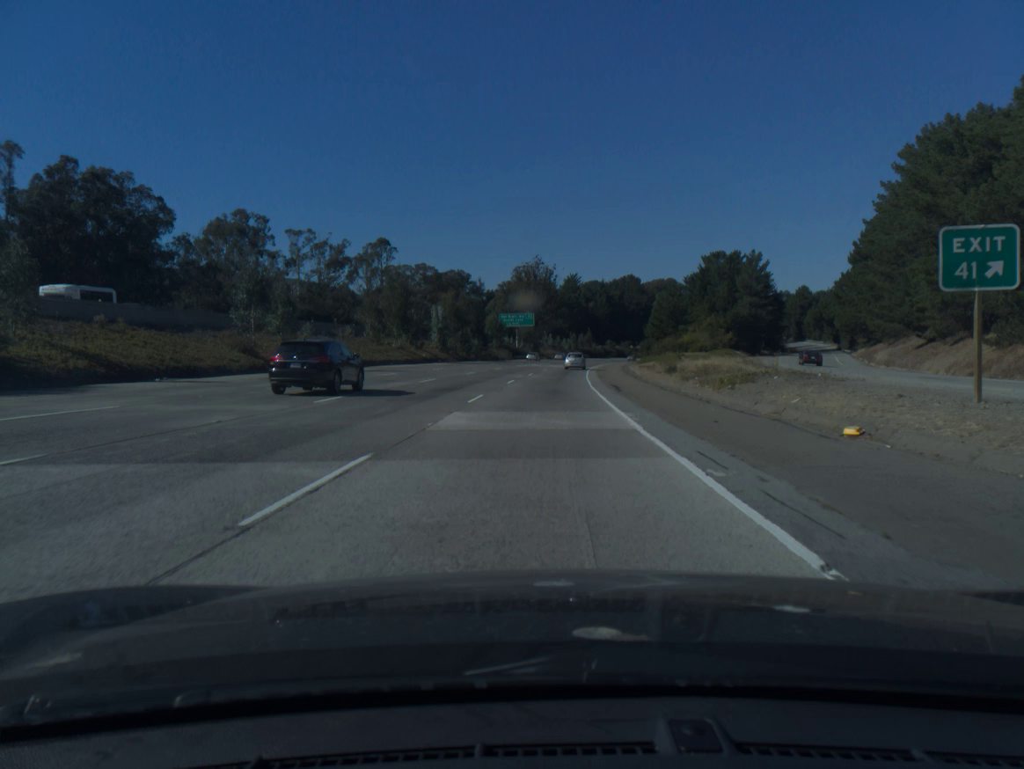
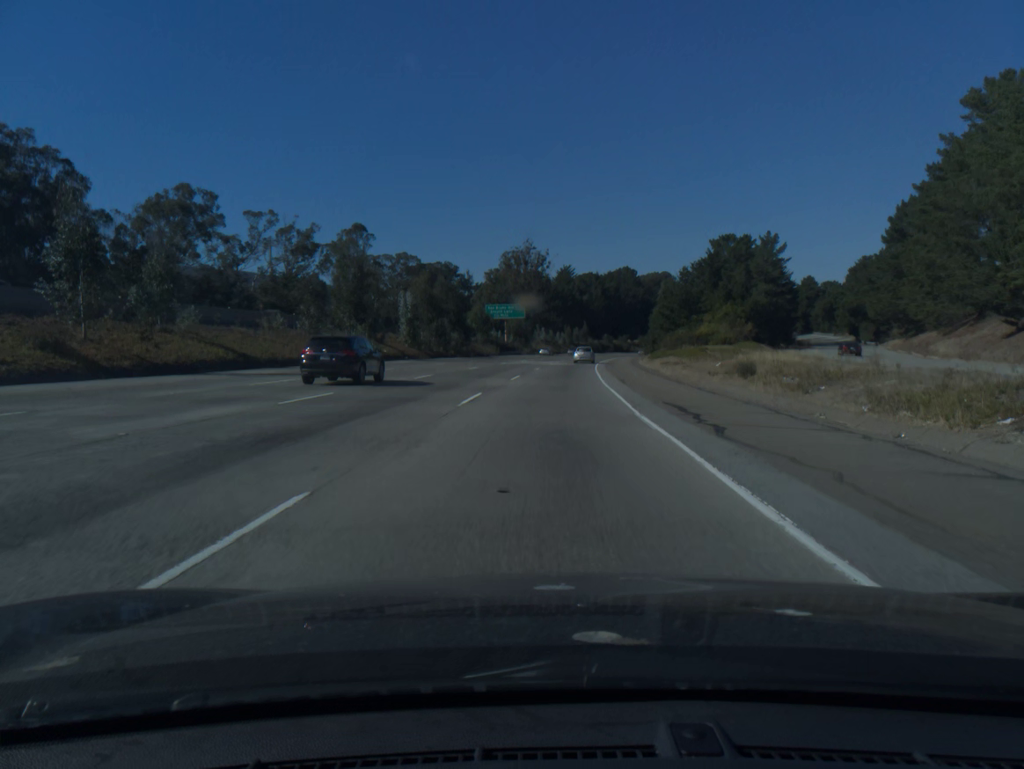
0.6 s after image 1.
(+0.1, +17.4) m; +1°
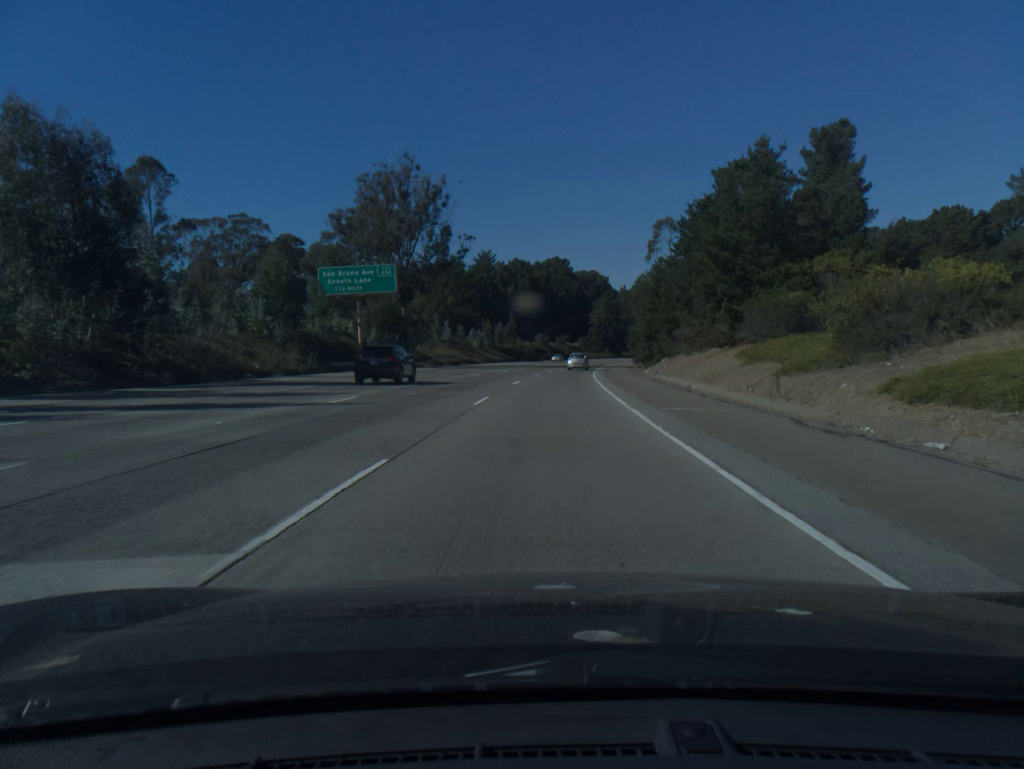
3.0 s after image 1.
(+3.1, +70.1) m; +5°
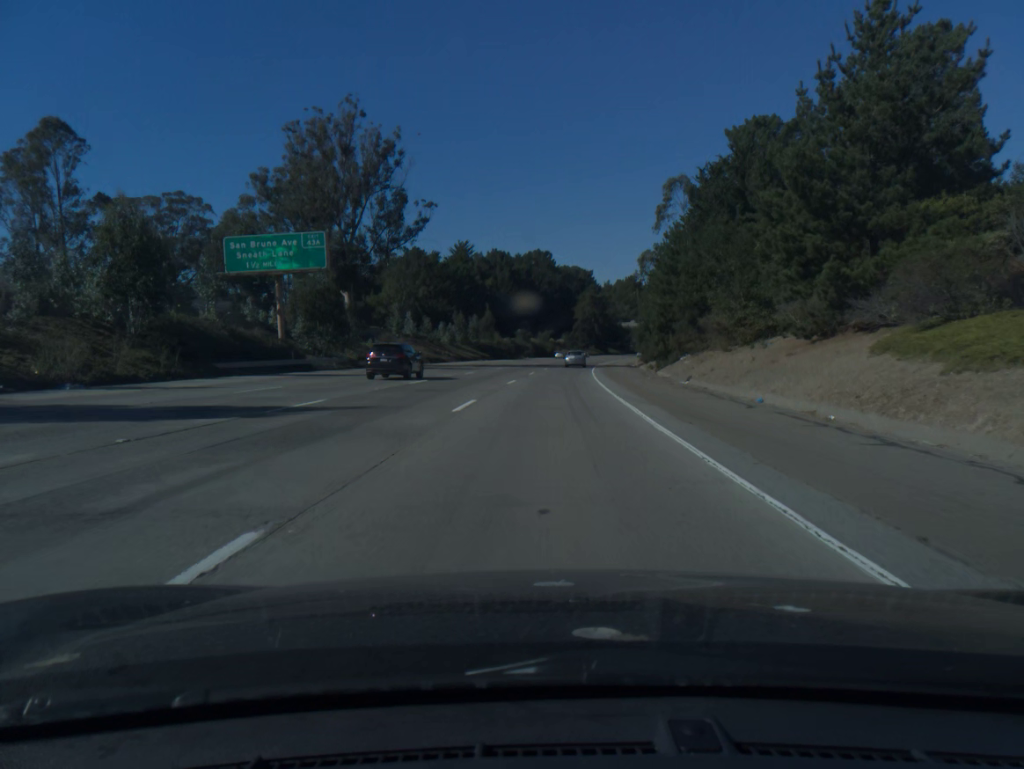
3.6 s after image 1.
(+0.2, +17.7) m; +1°
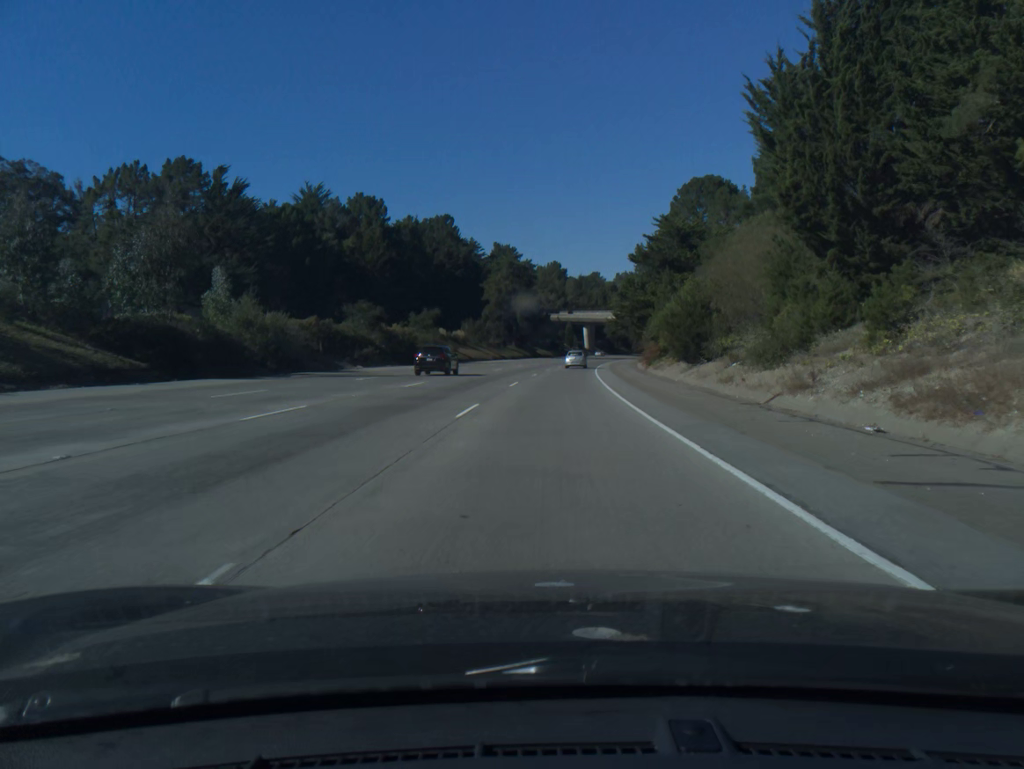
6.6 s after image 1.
(+4.6, +88.6) m; +6°
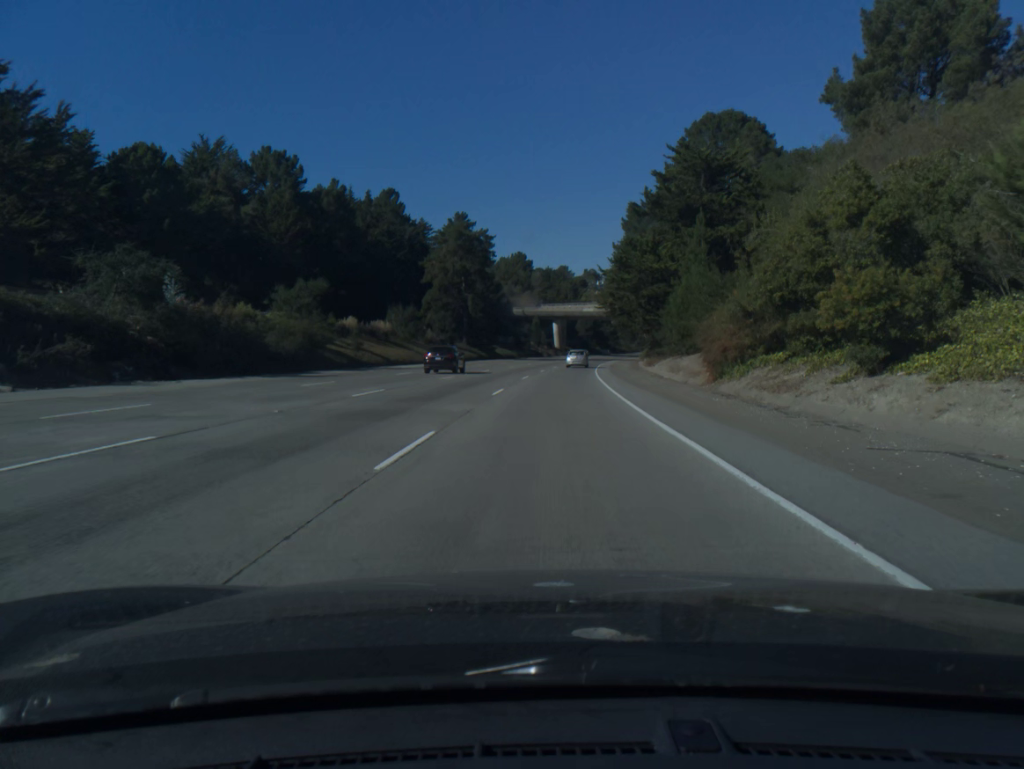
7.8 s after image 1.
(+0.8, +35.7) m; +2°
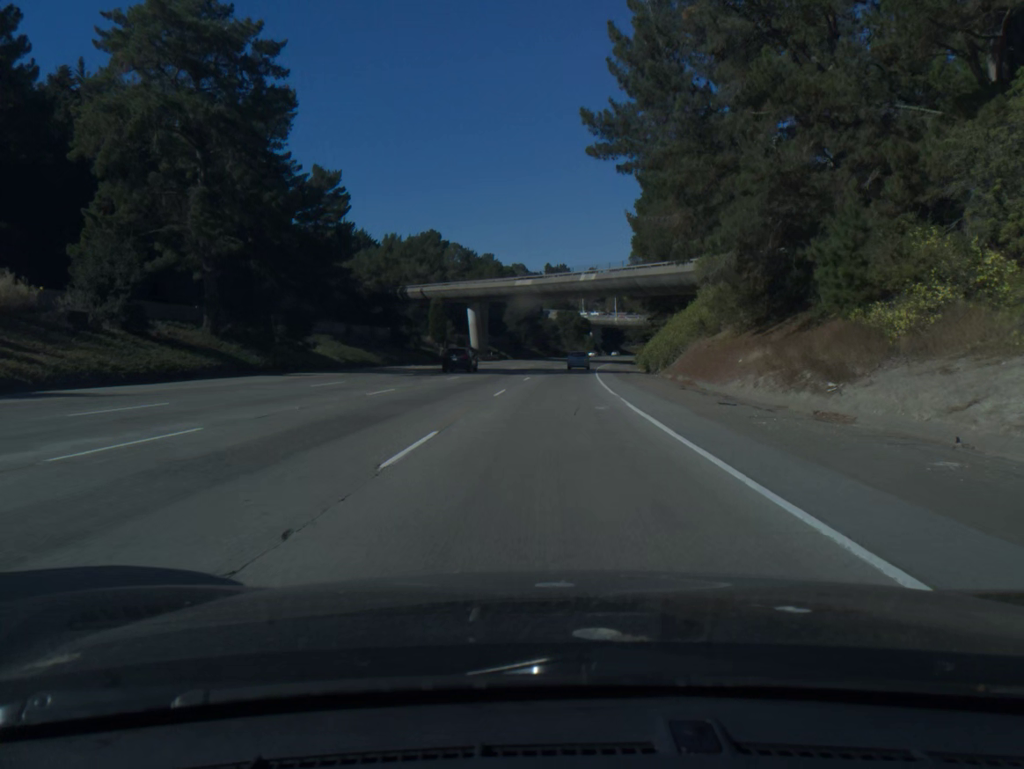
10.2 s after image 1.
(+3.1, +71.2) m; +5°
